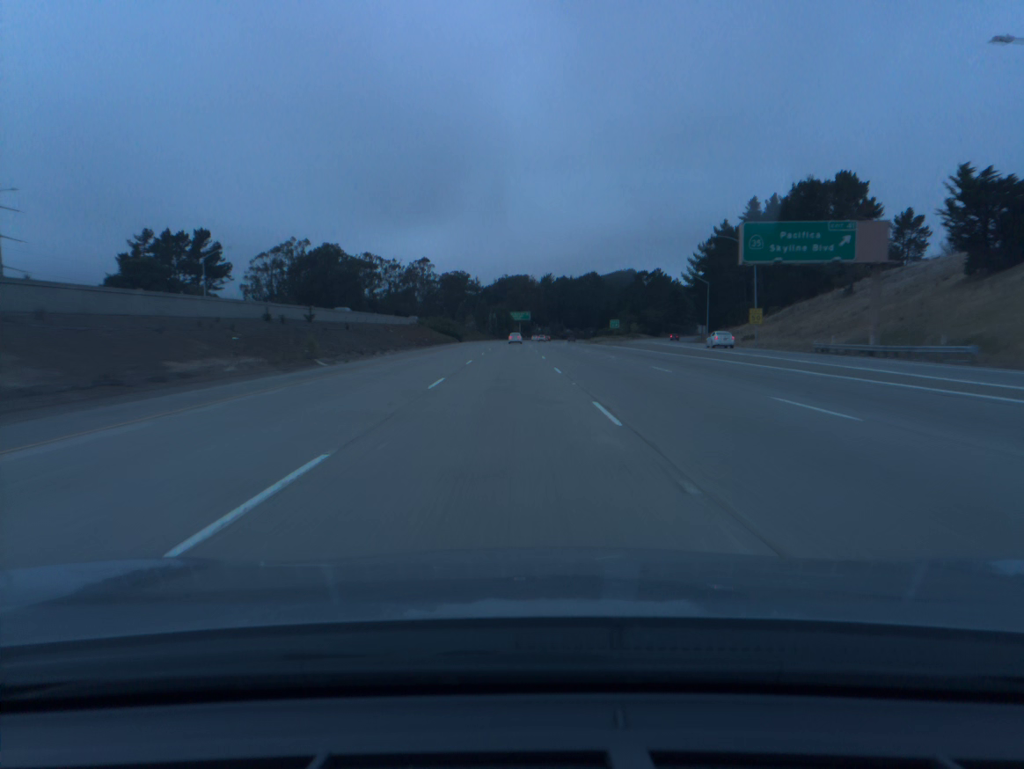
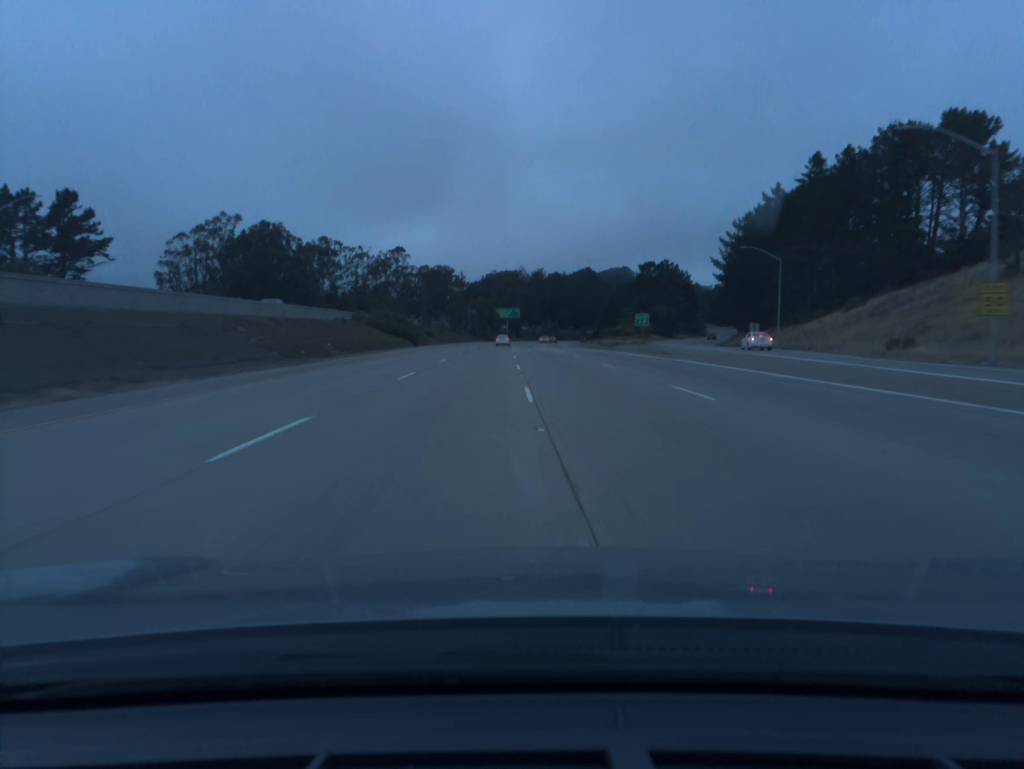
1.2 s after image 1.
(+0.3, +39.9) m; +1°
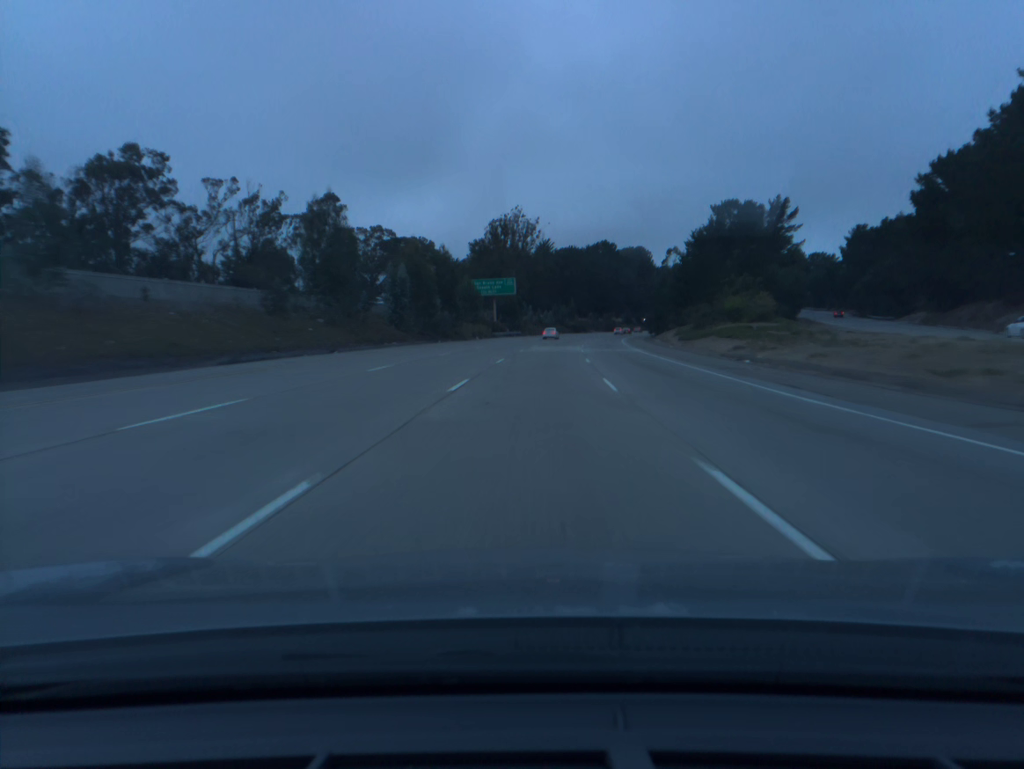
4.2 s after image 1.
(-0.1, +99.8) m; 0°
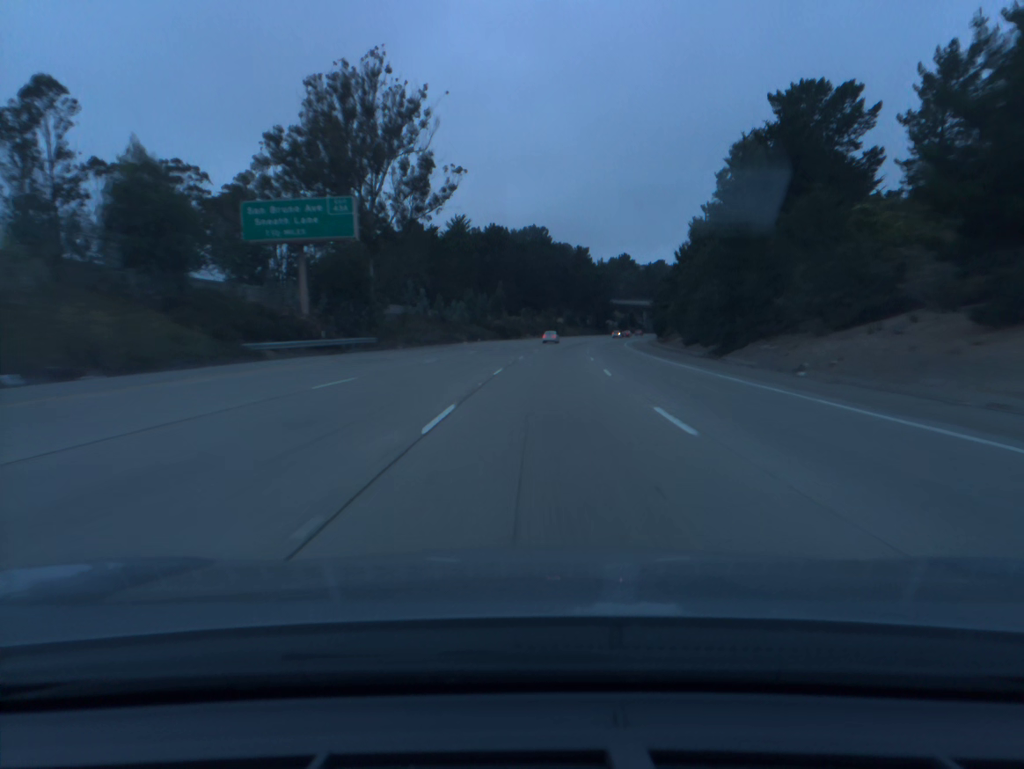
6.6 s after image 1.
(+3.1, +80.1) m; +5°
